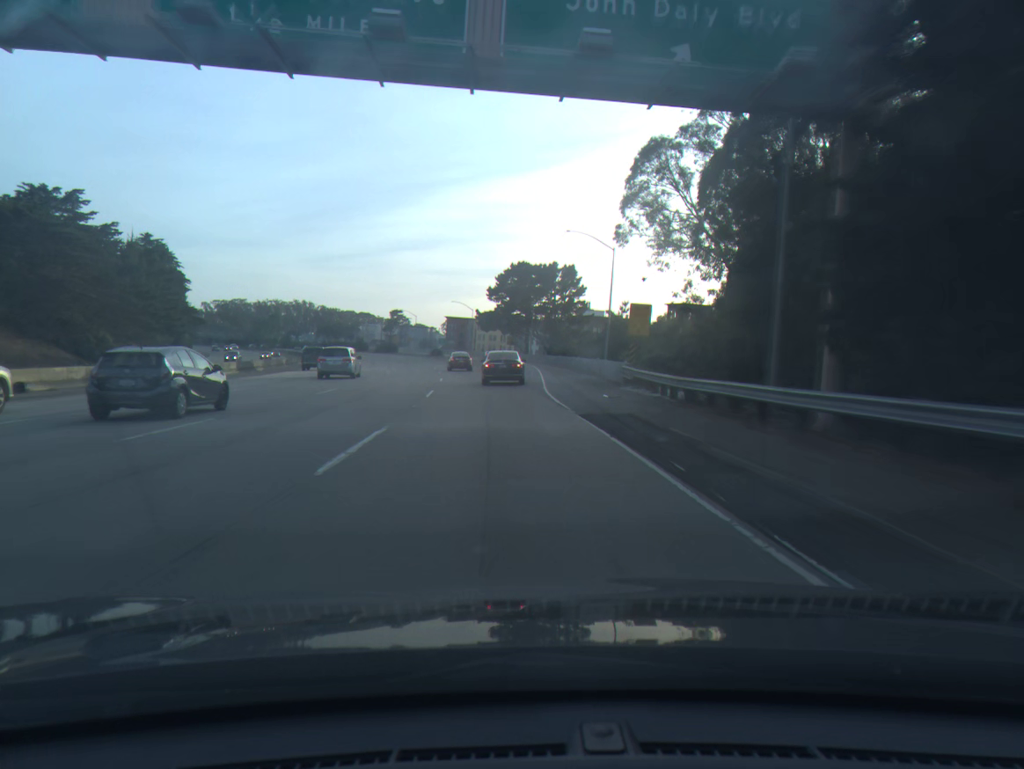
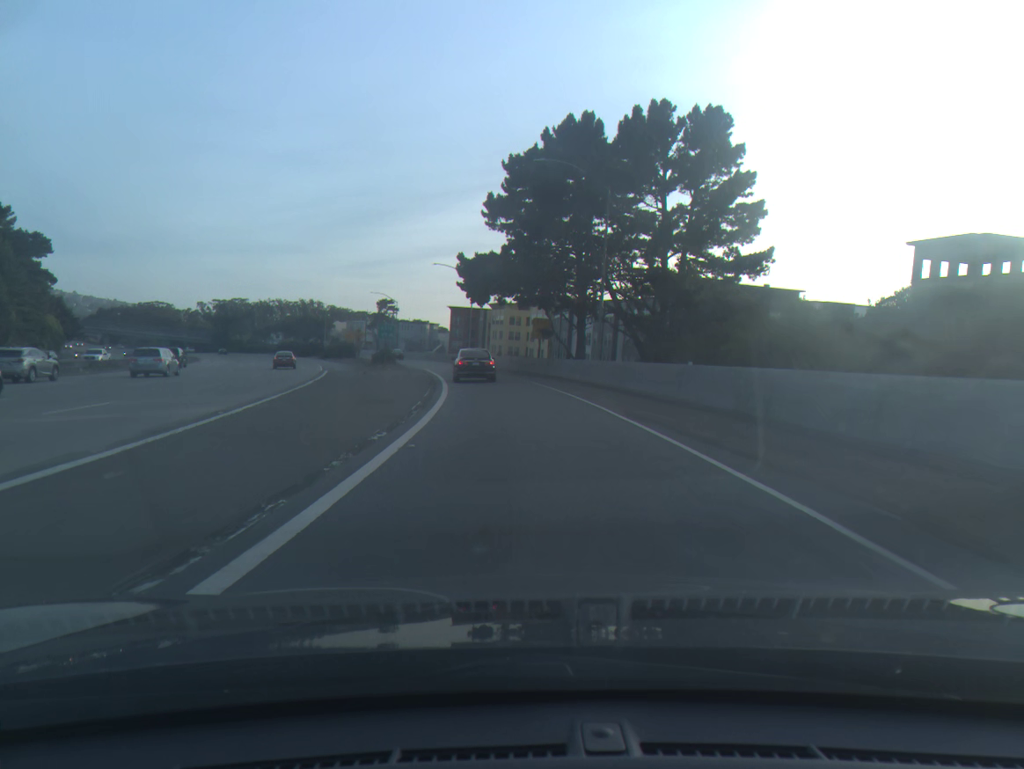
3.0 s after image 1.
(-0.7, +79.0) m; -2°
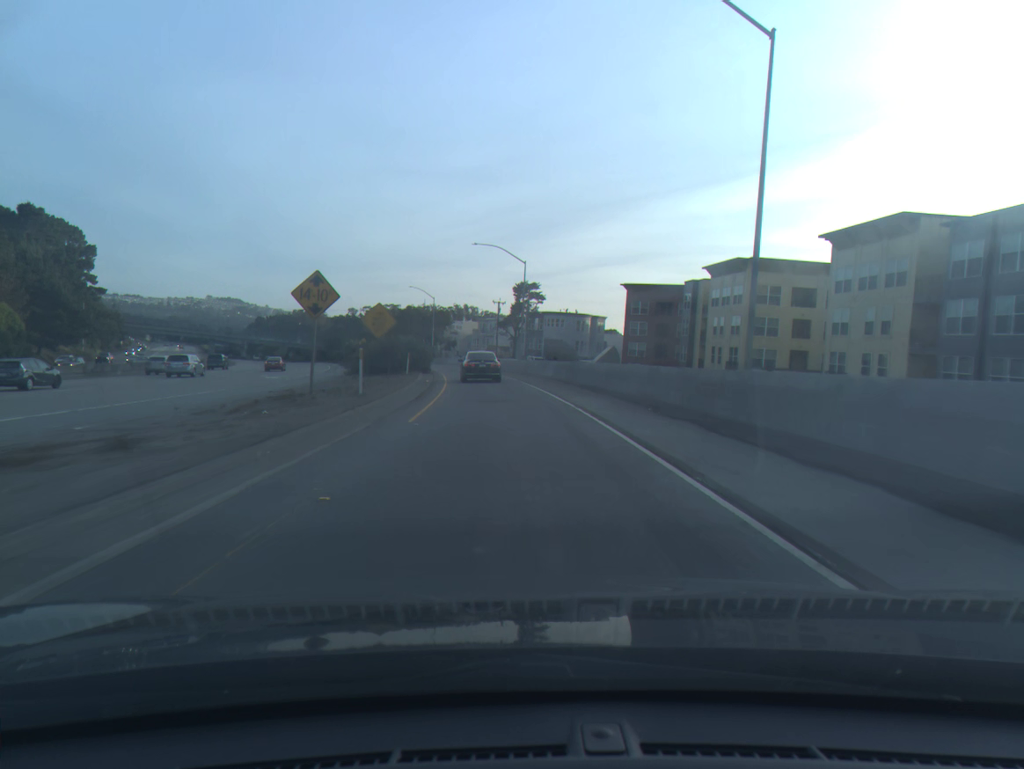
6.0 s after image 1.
(-7.8, +74.6) m; -12°
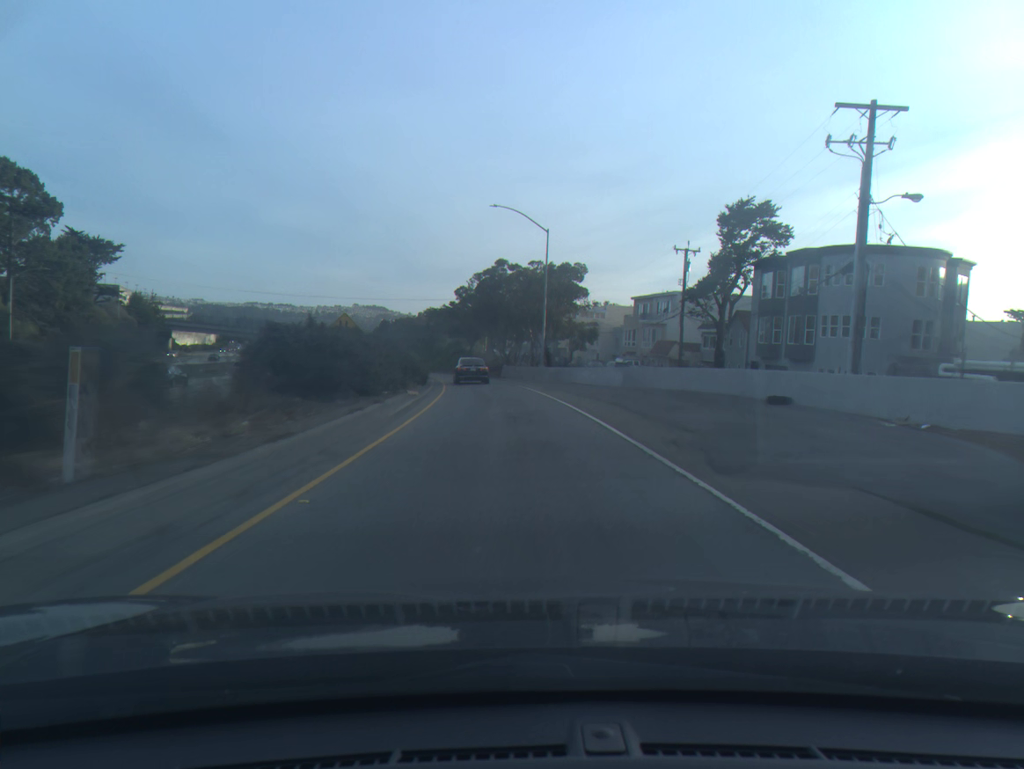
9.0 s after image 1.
(-5.8, +71.9) m; -10°
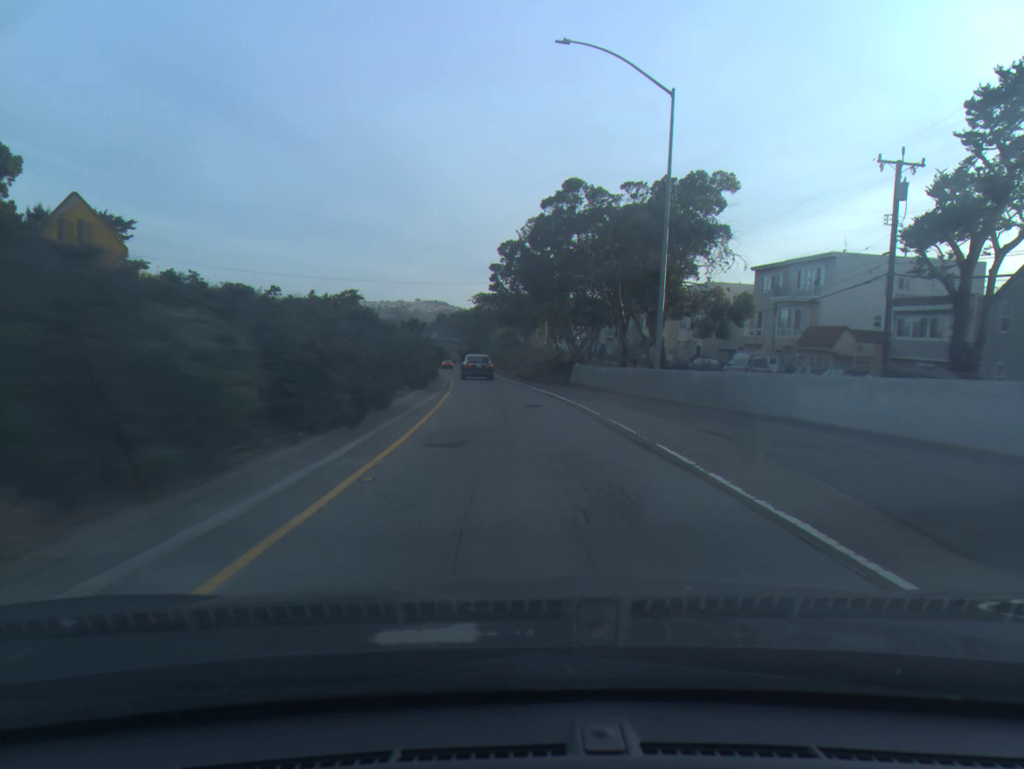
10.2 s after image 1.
(-1.0, +28.4) m; -4°
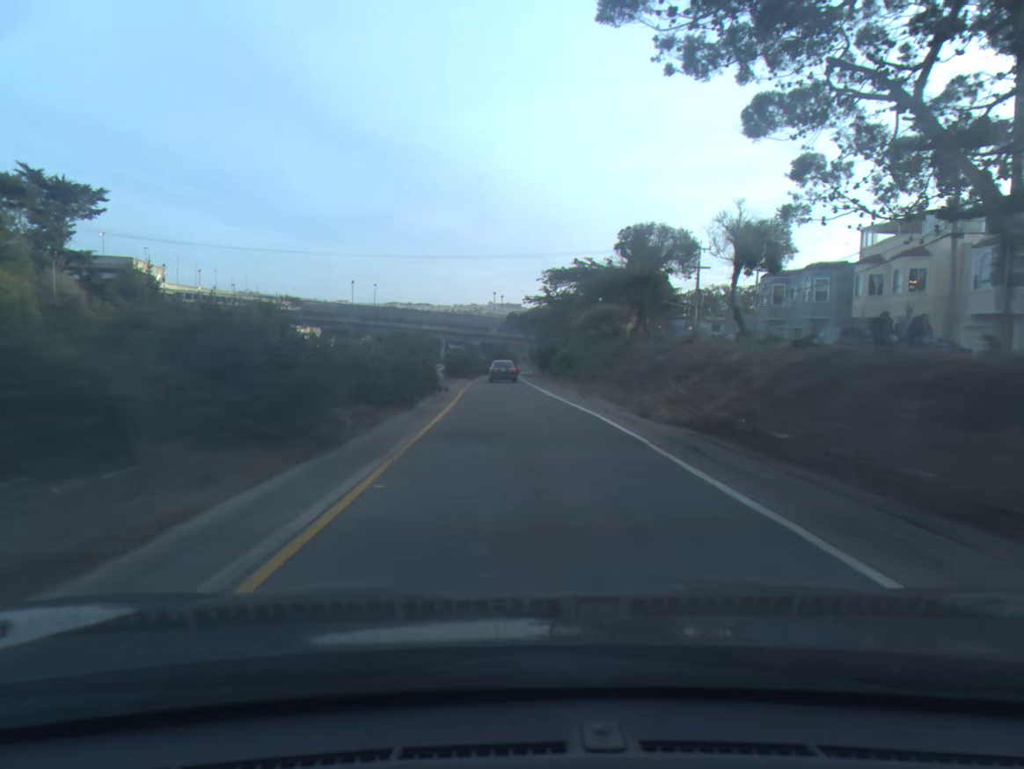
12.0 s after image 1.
(-2.1, +42.4) m; -5°
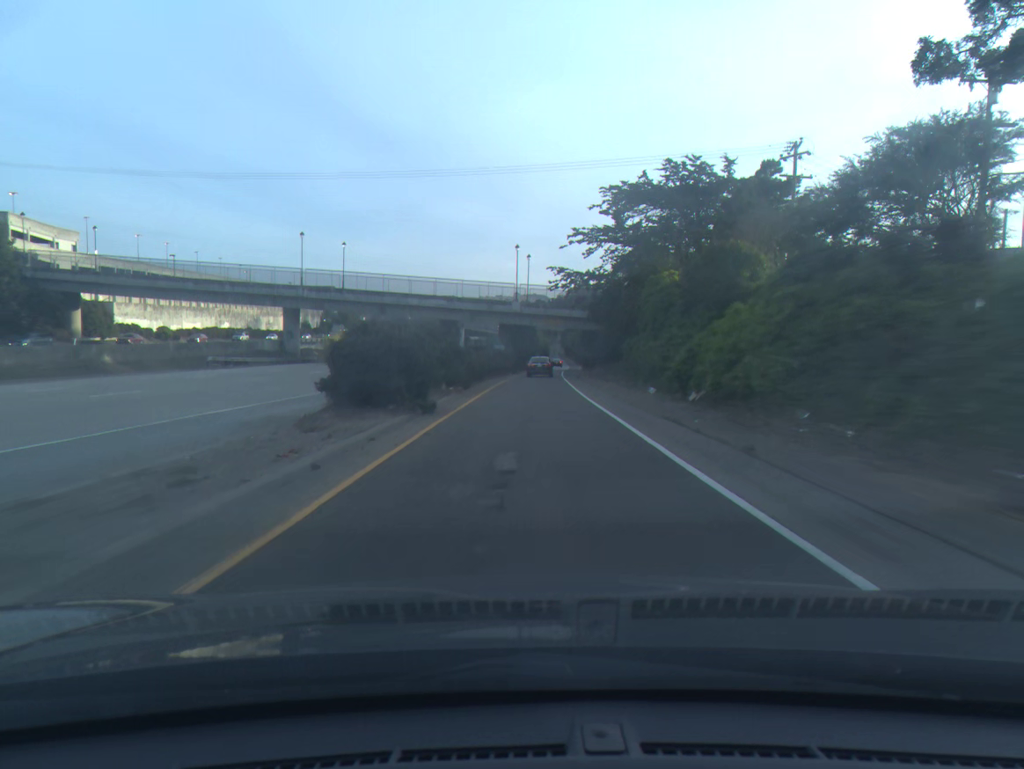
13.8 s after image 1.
(-1.1, +44.4) m; -2°
